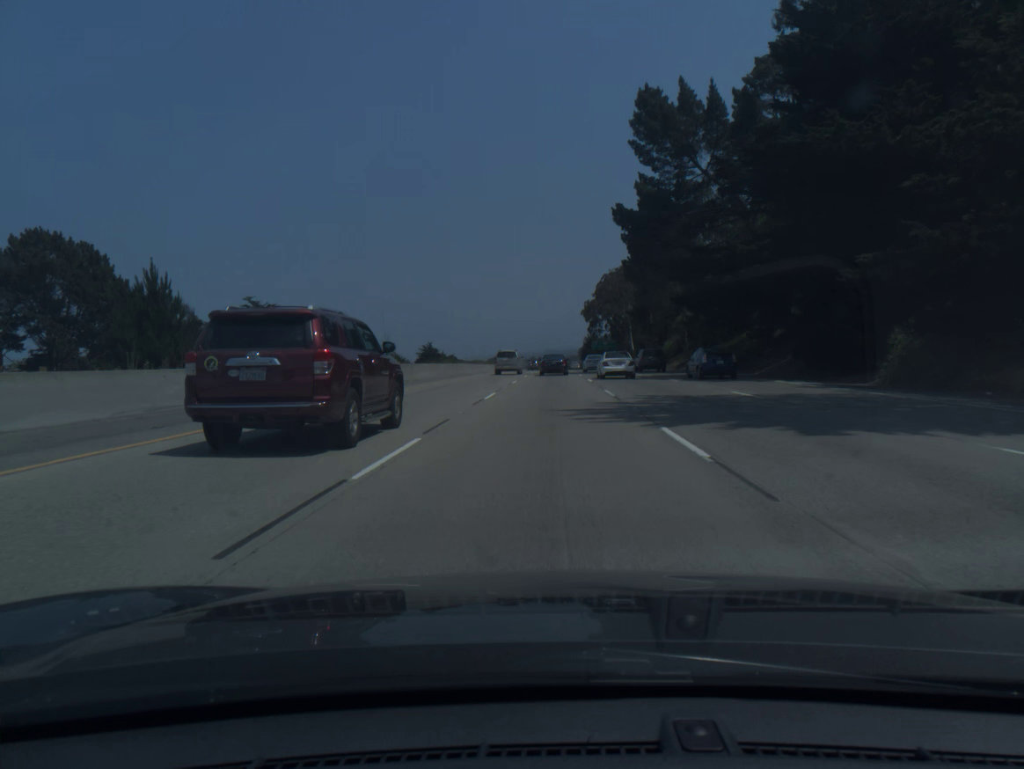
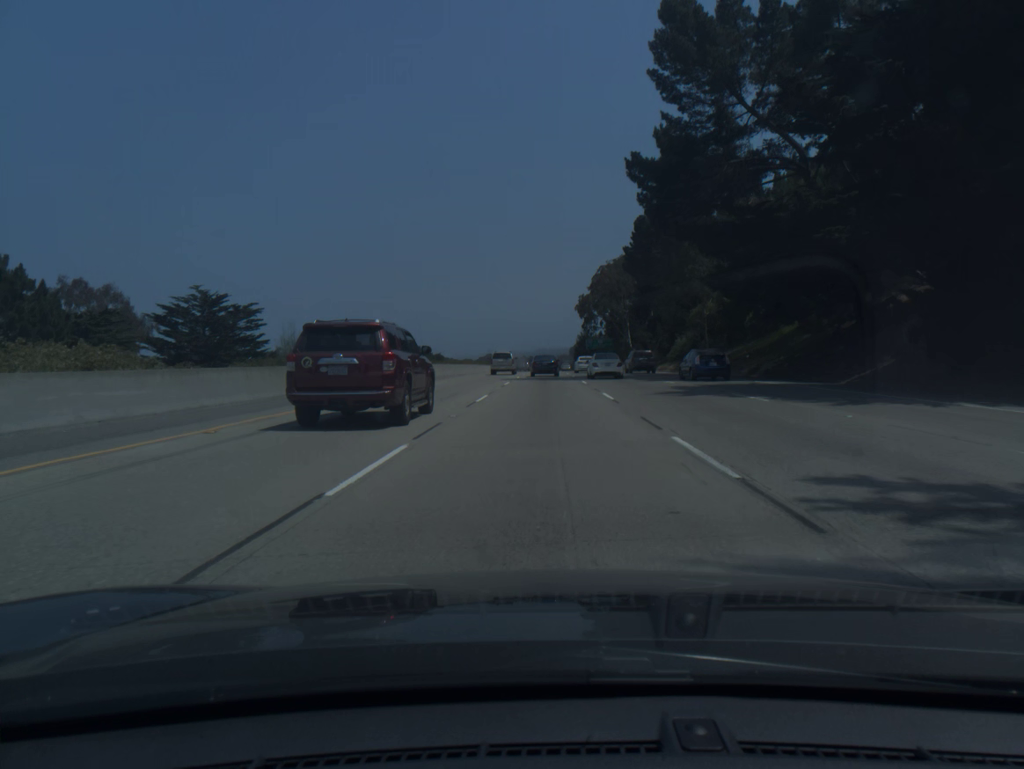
(+0.1, +15.5) m; +1°
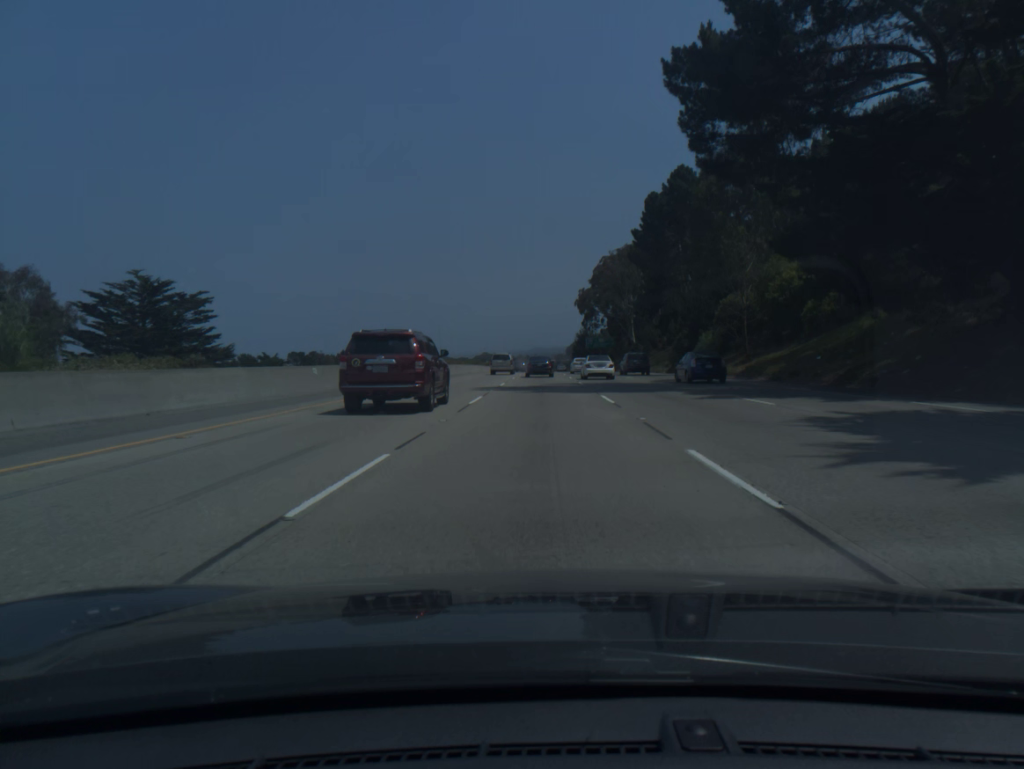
(0.0, +15.4) m; 0°
